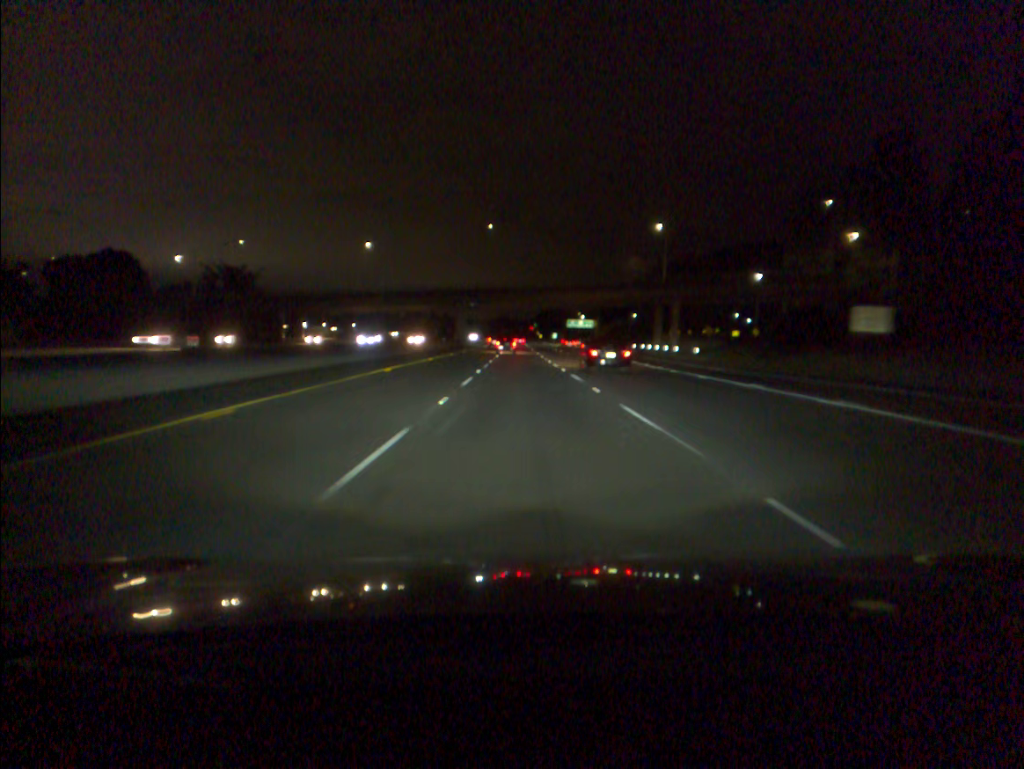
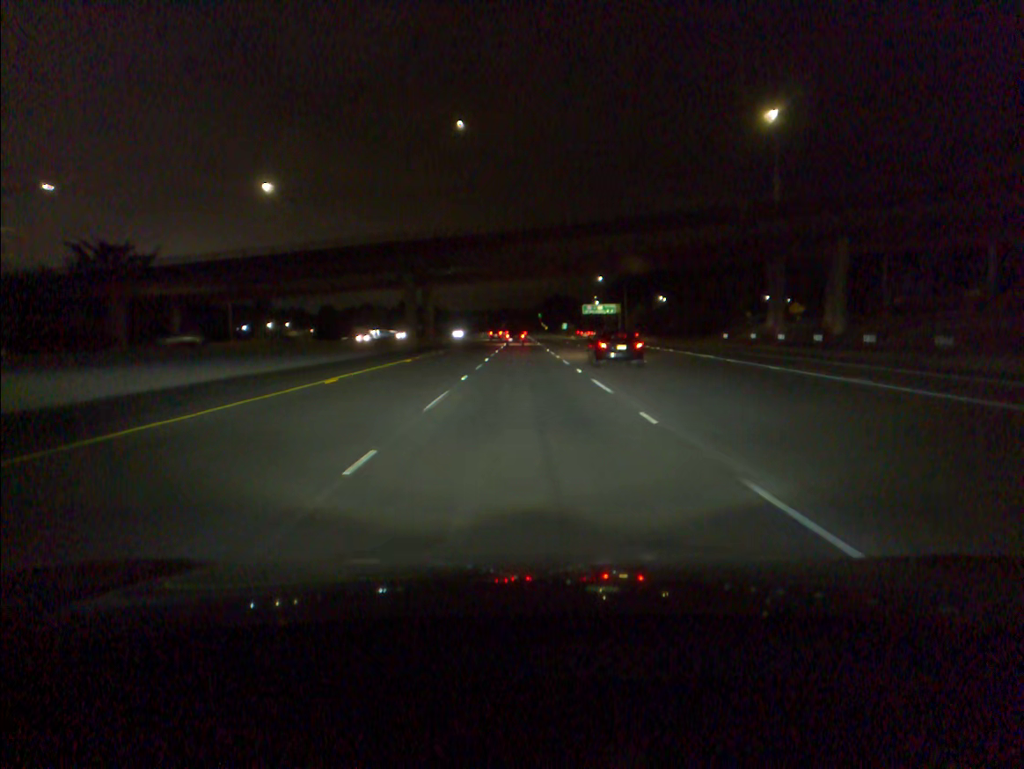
(-0.2, +52.9) m; 0°
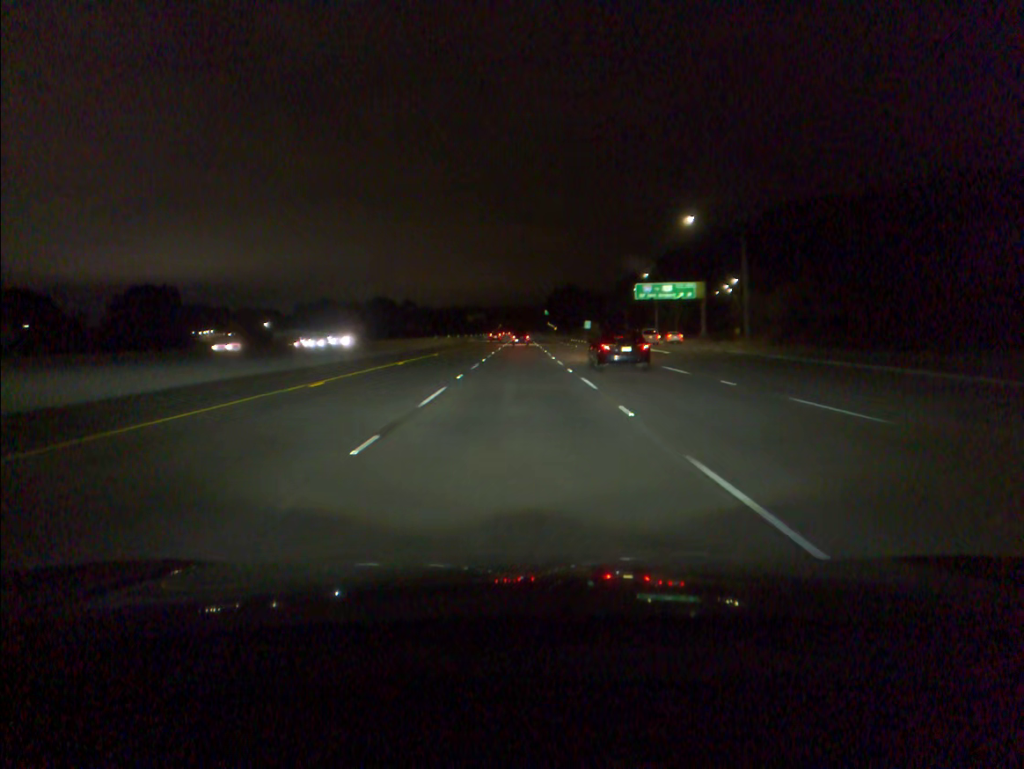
(+0.1, +87.8) m; 0°
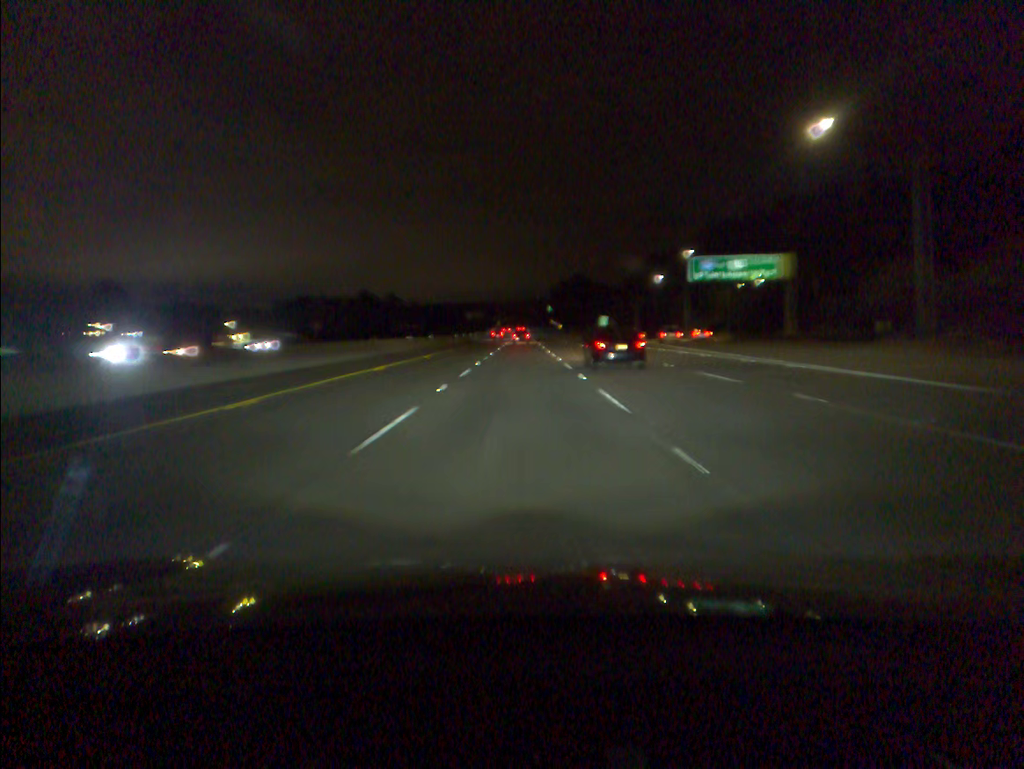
(-0.1, +35.0) m; 0°
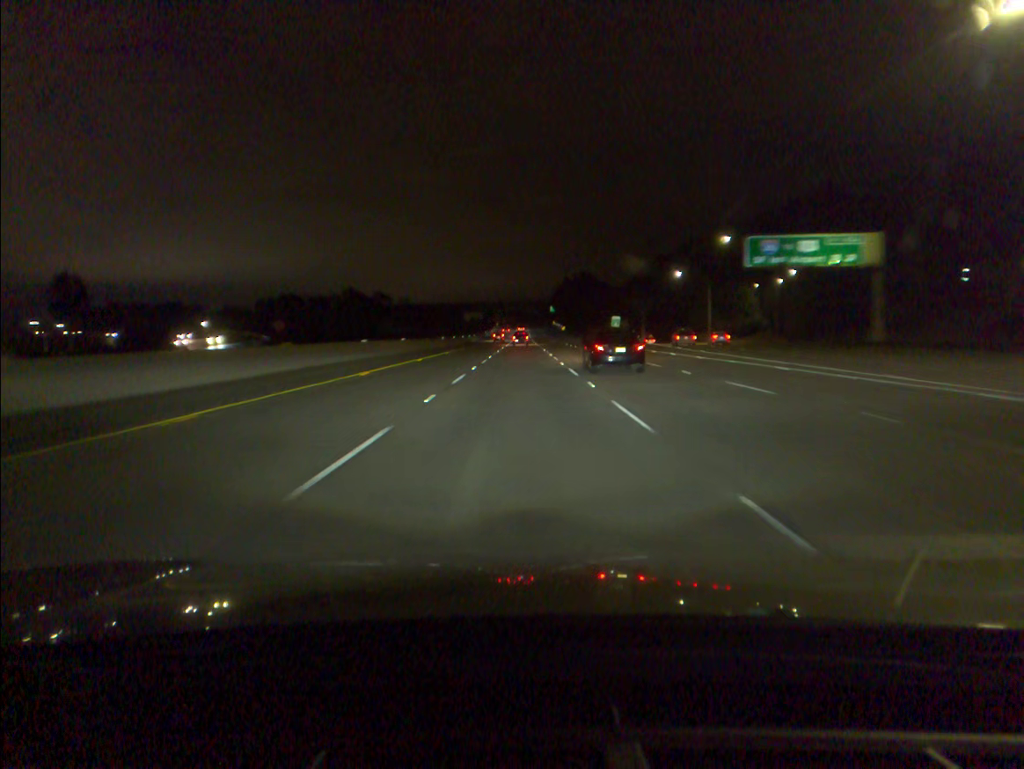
(0.0, +17.5) m; 0°
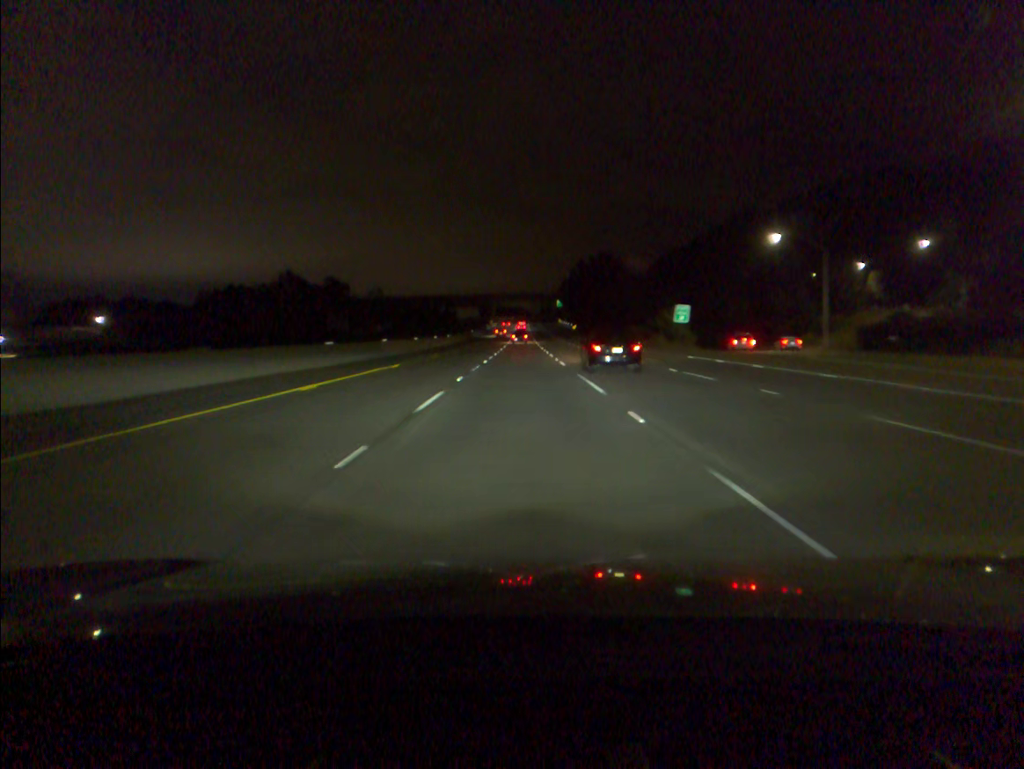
(0.0, +52.4) m; 0°
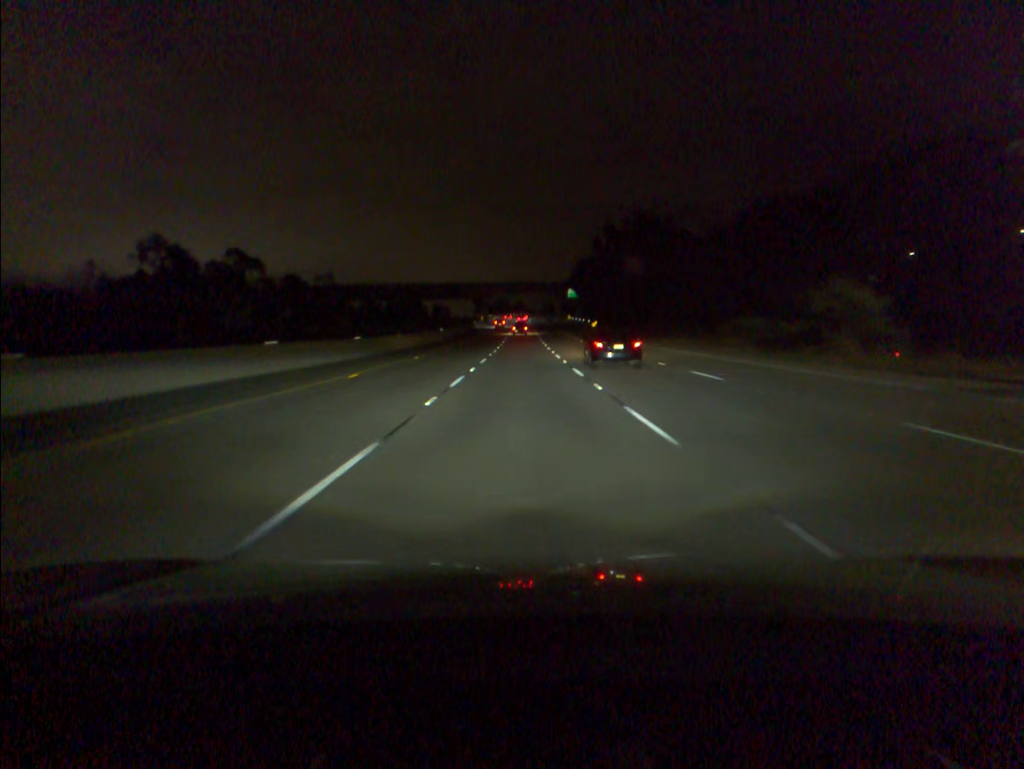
(0.0, +52.3) m; 0°
